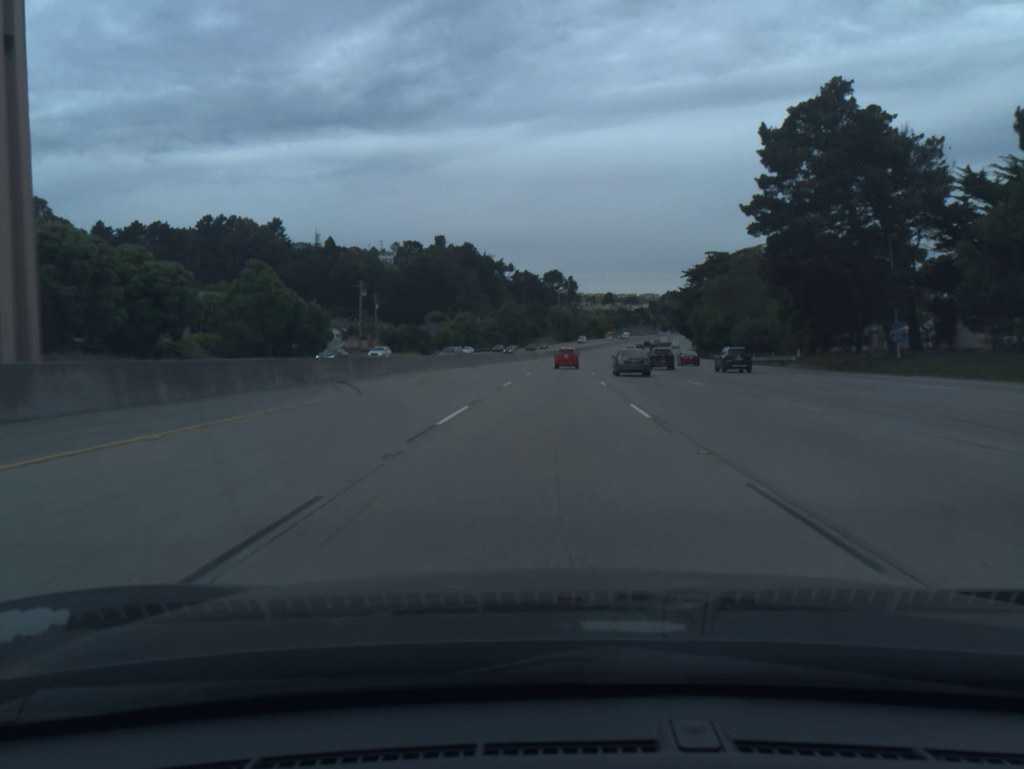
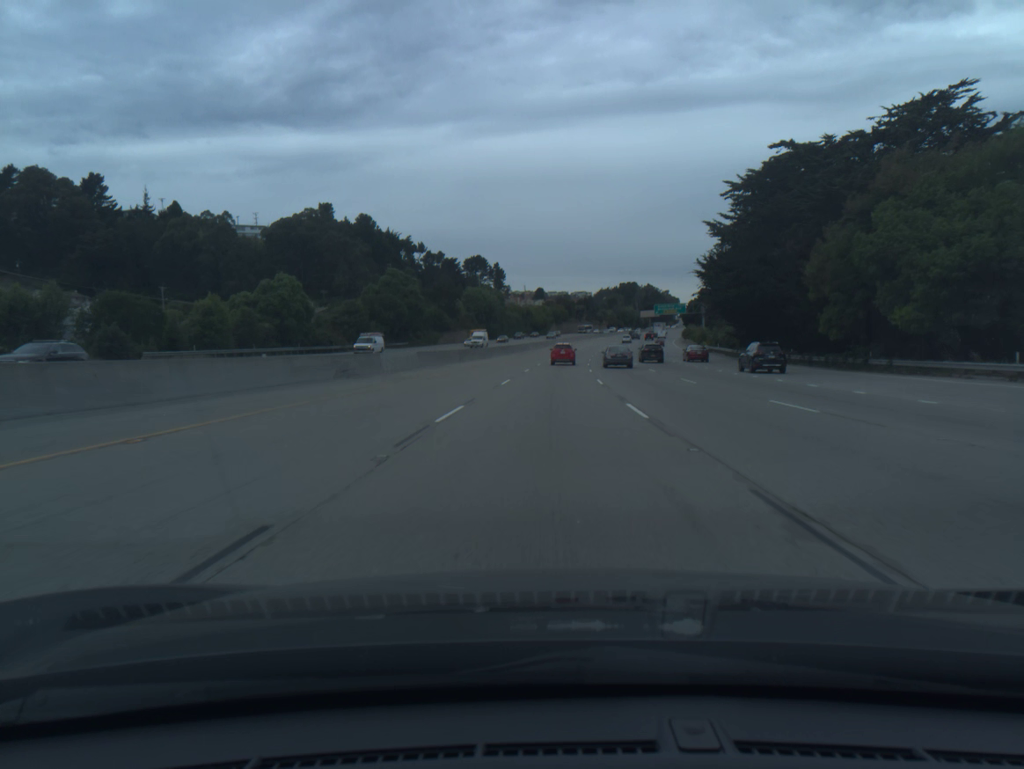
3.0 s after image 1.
(+4.0, +87.6) m; +5°
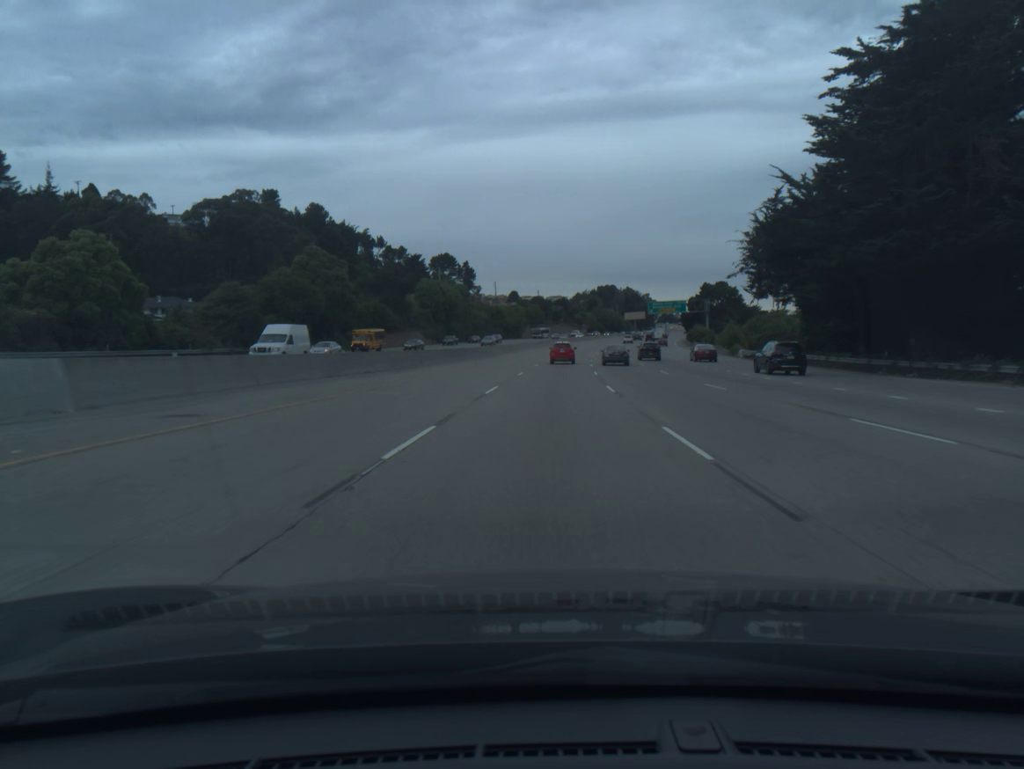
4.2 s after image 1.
(+0.6, +34.8) m; +2°
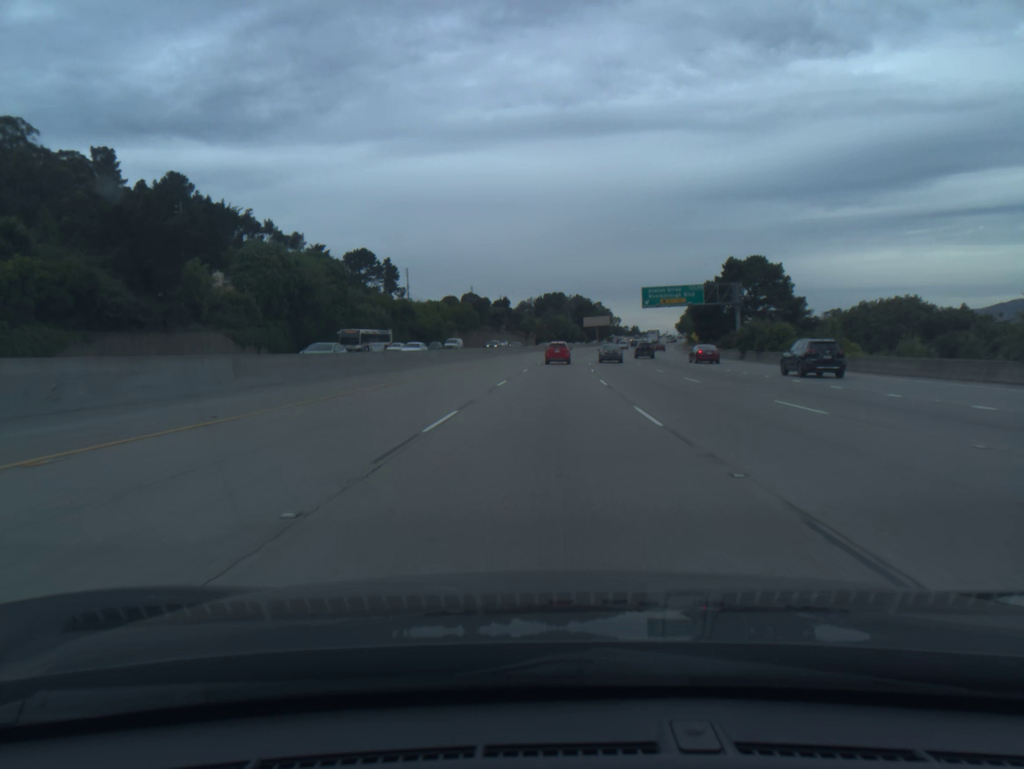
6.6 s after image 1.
(+2.5, +68.7) m; +4°
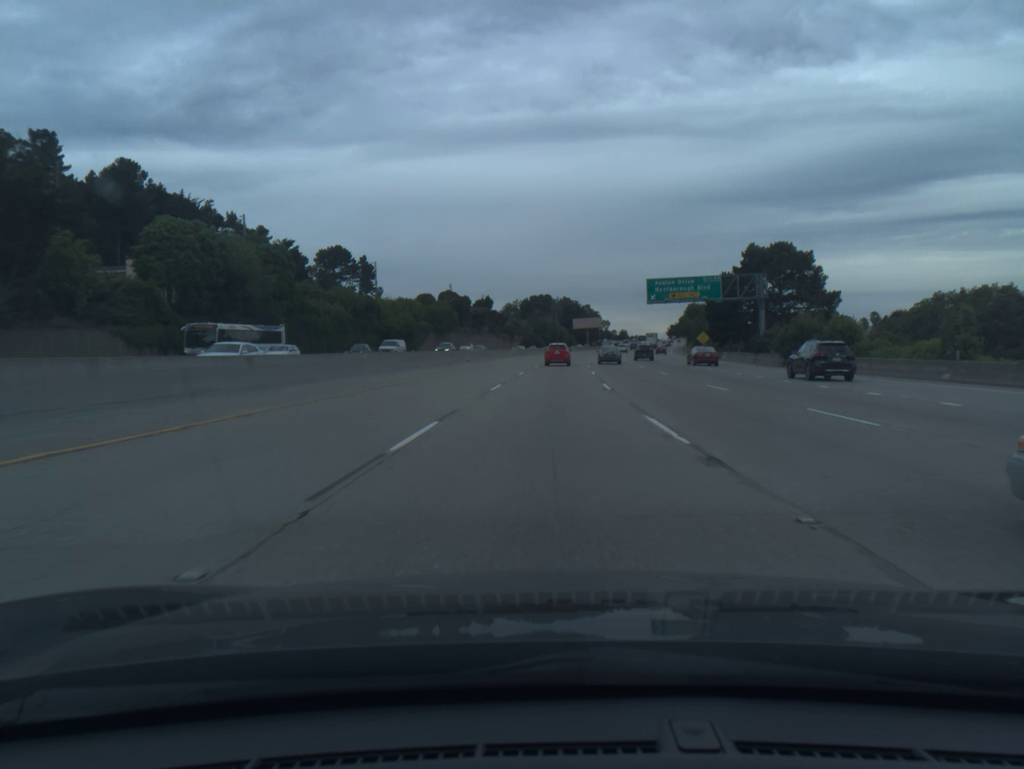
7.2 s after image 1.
(+0.1, +17.0) m; +1°
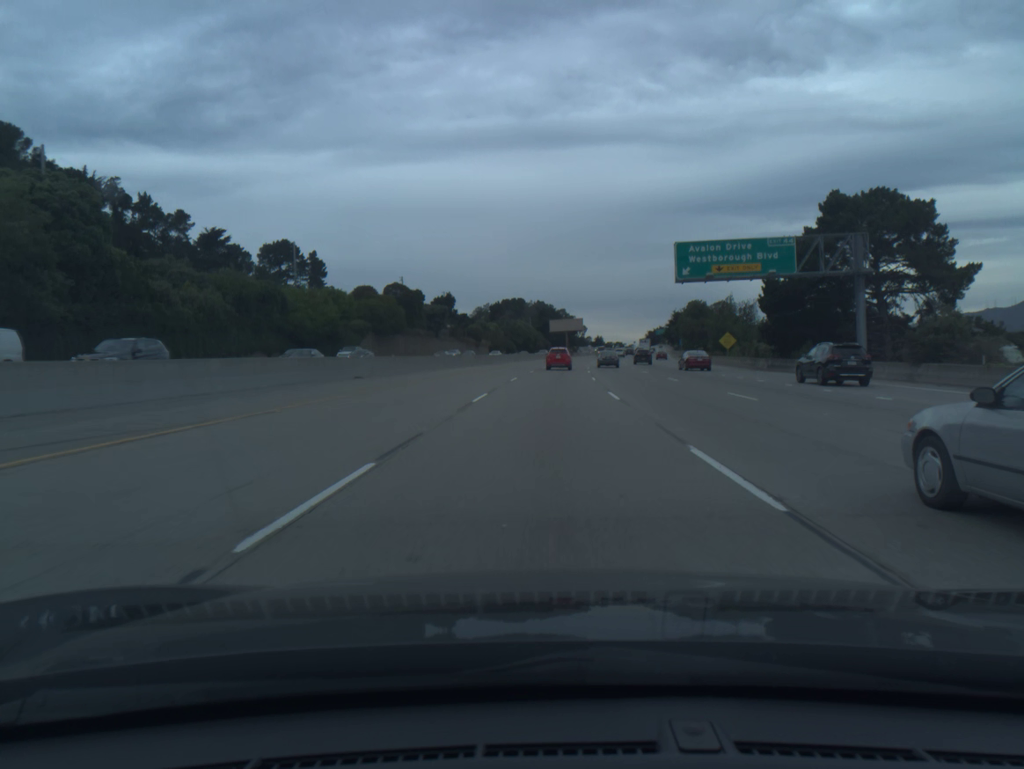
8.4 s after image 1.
(+0.6, +33.7) m; +2°
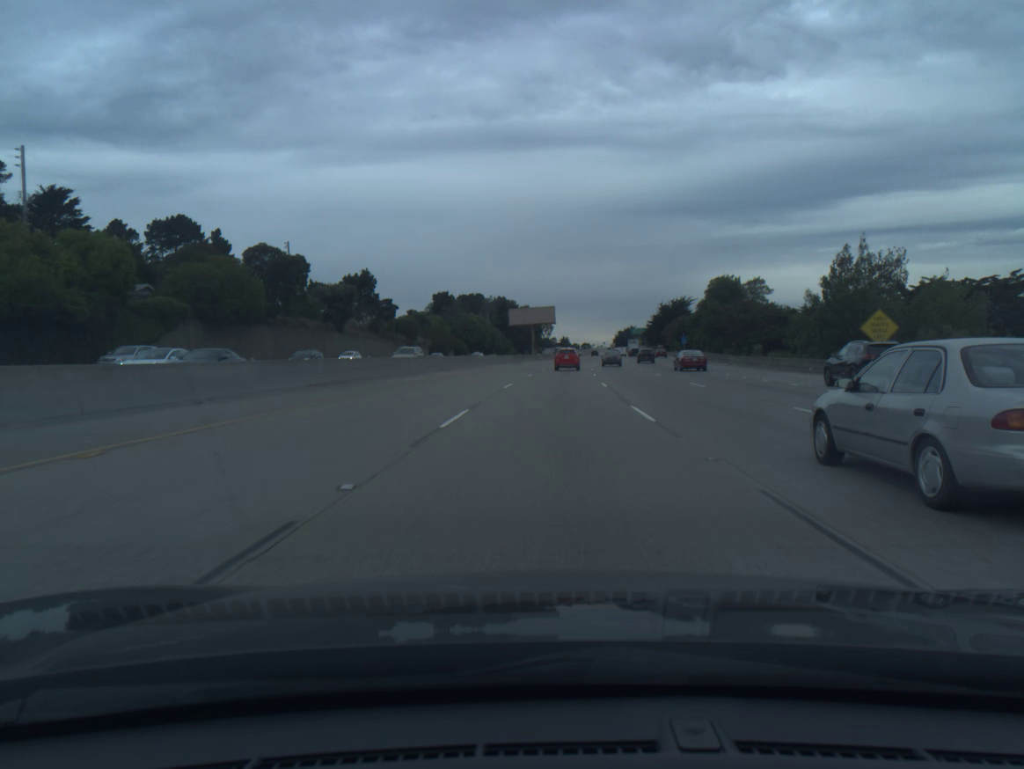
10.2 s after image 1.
(+1.1, +50.1) m; +3°
